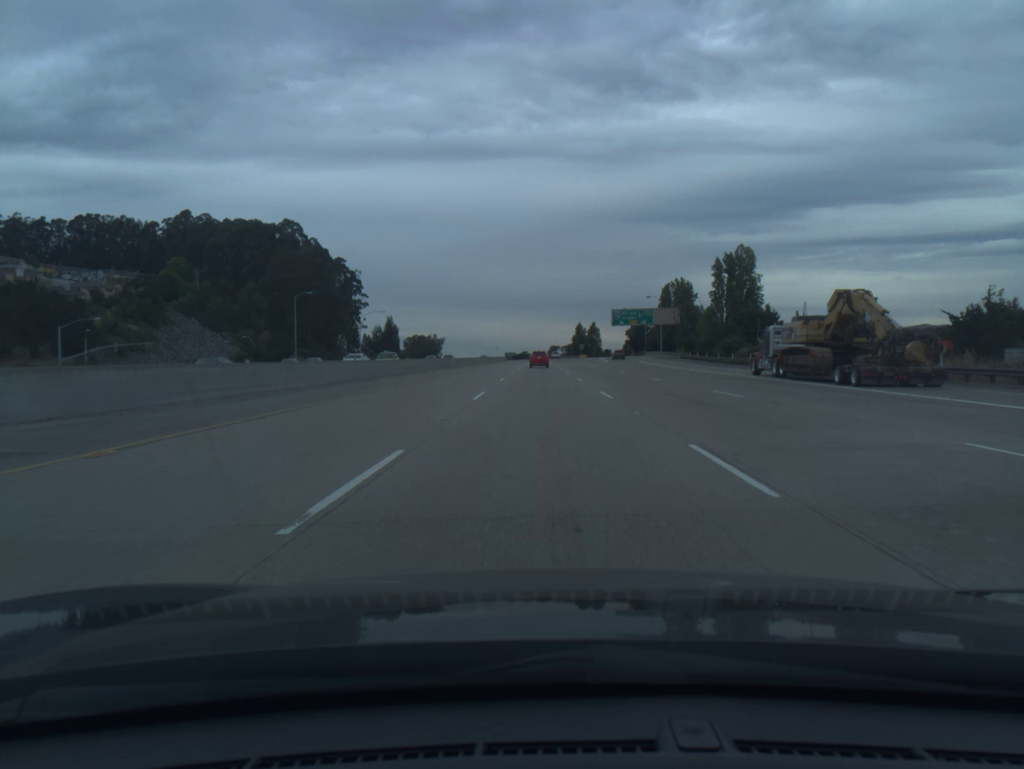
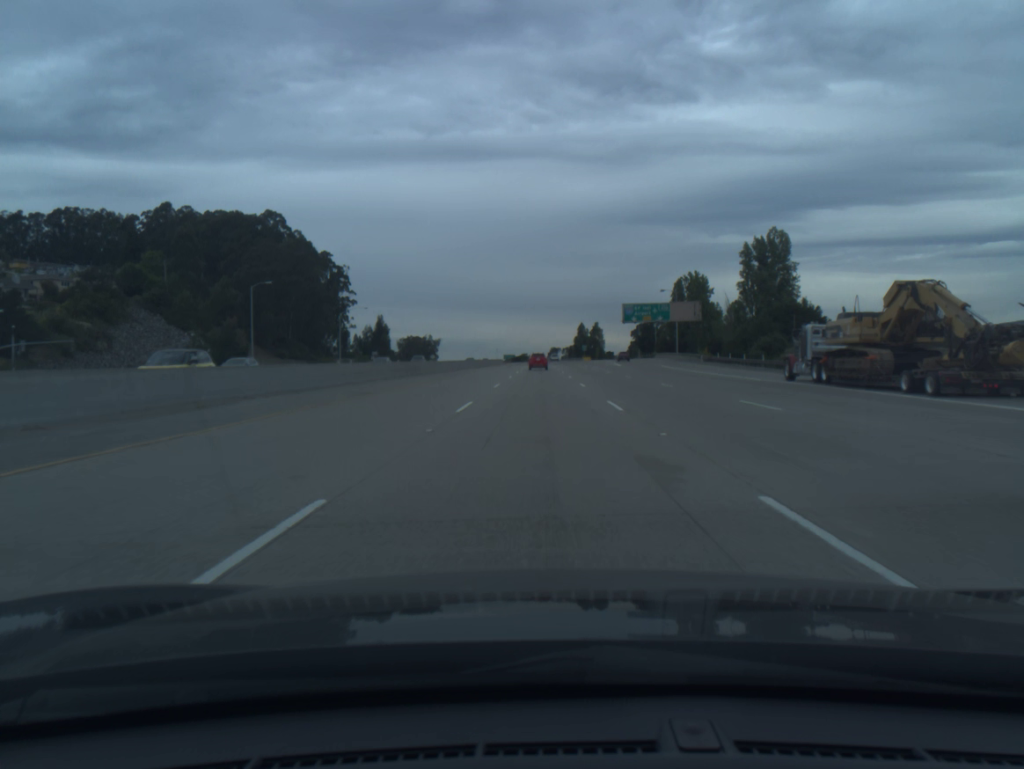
(0.0, +18.2) m; 0°
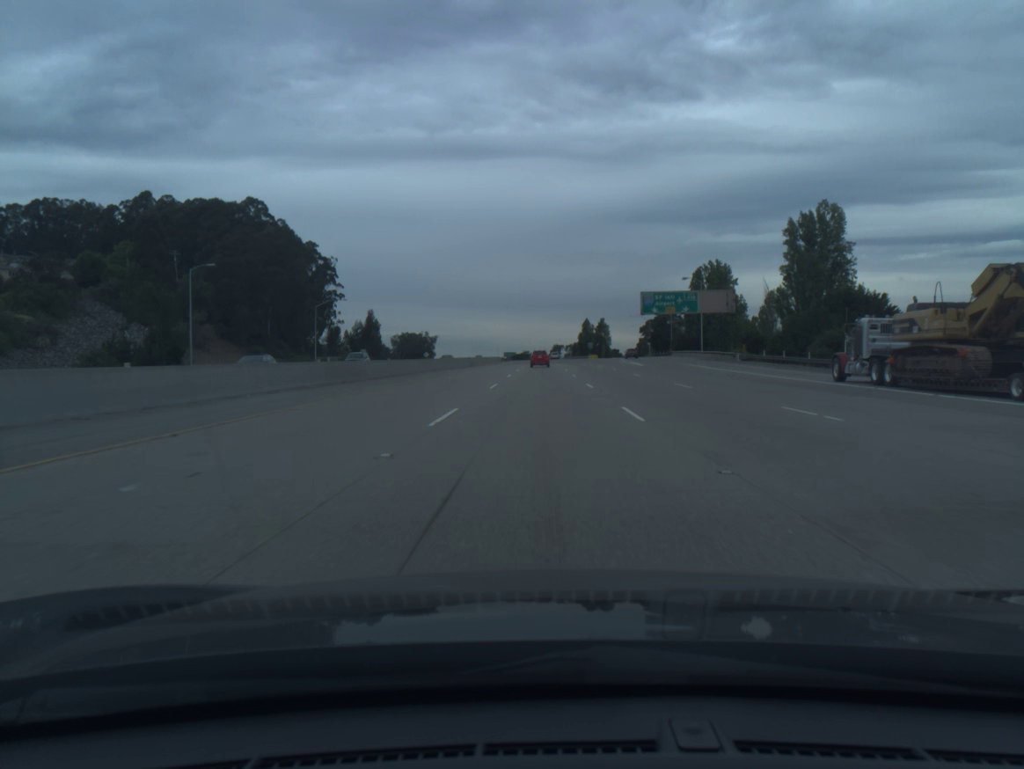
(0.0, +18.2) m; 0°
